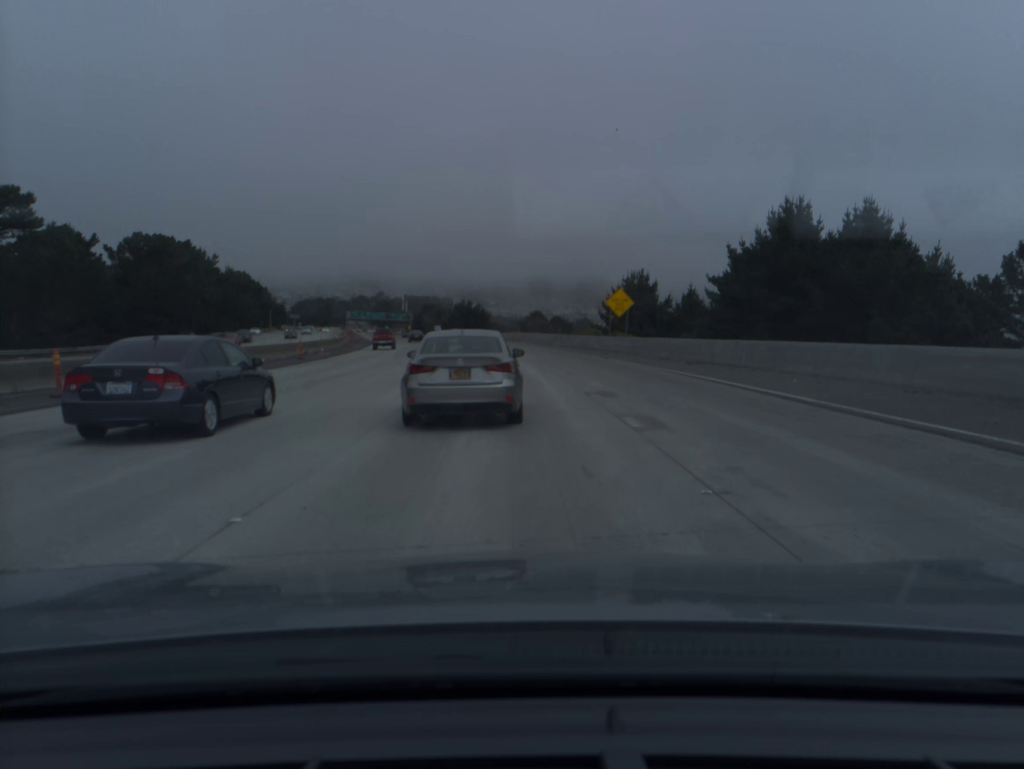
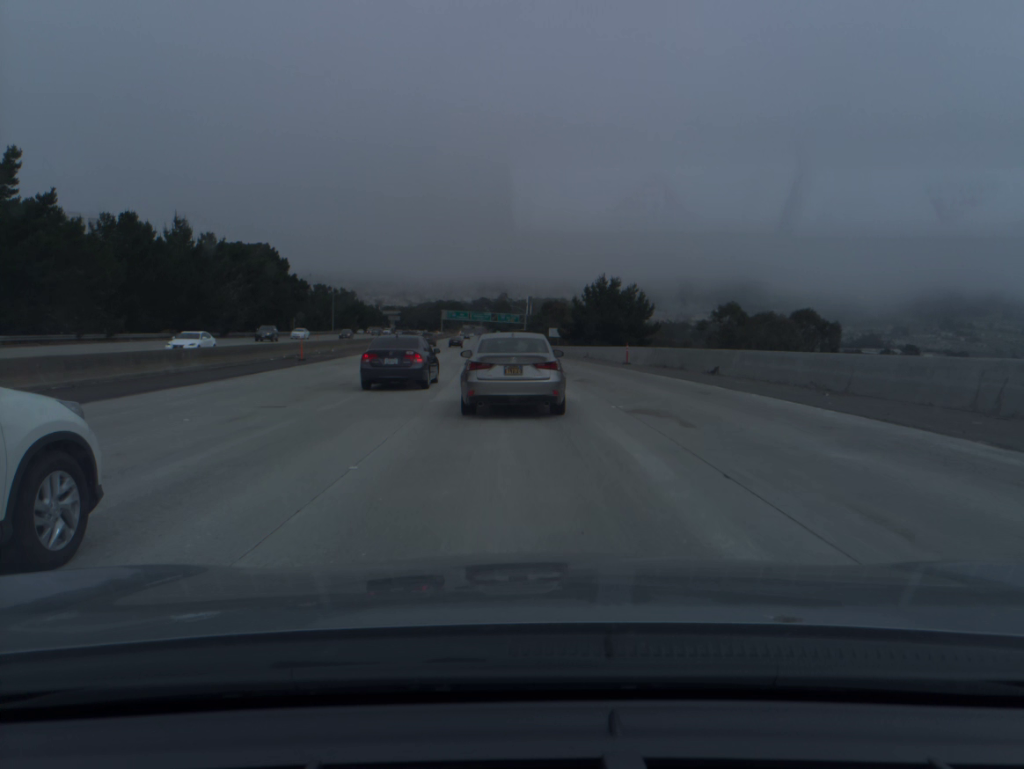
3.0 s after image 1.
(-7.5, +85.7) m; -9°
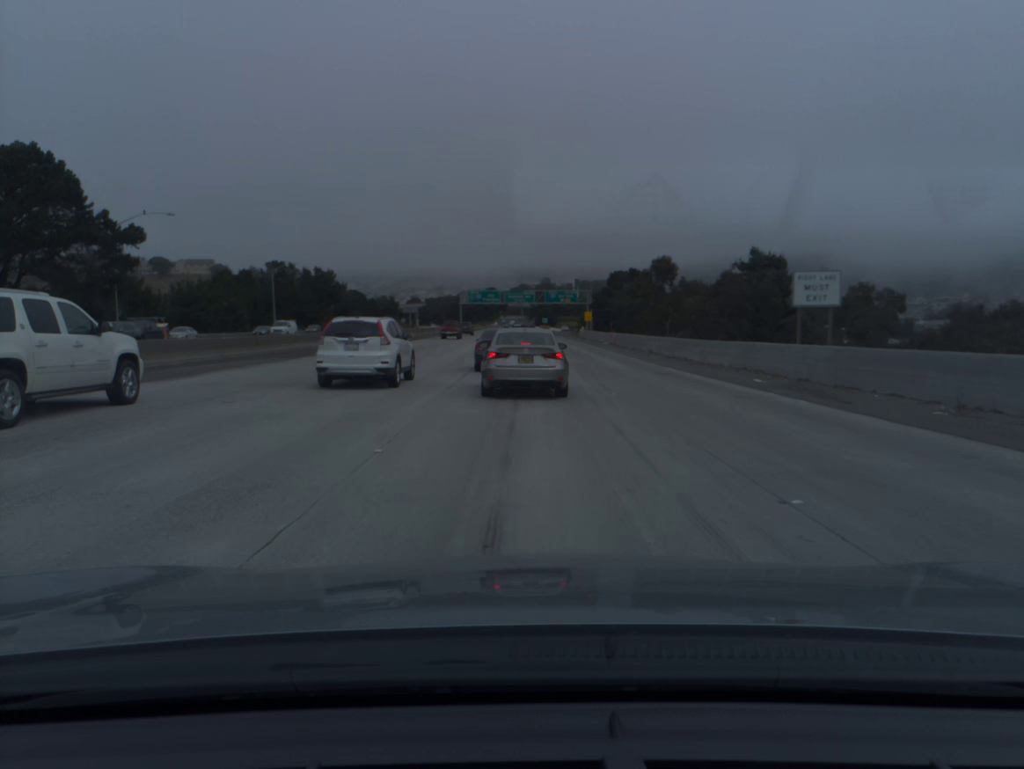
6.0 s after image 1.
(-4.2, +85.1) m; -3°
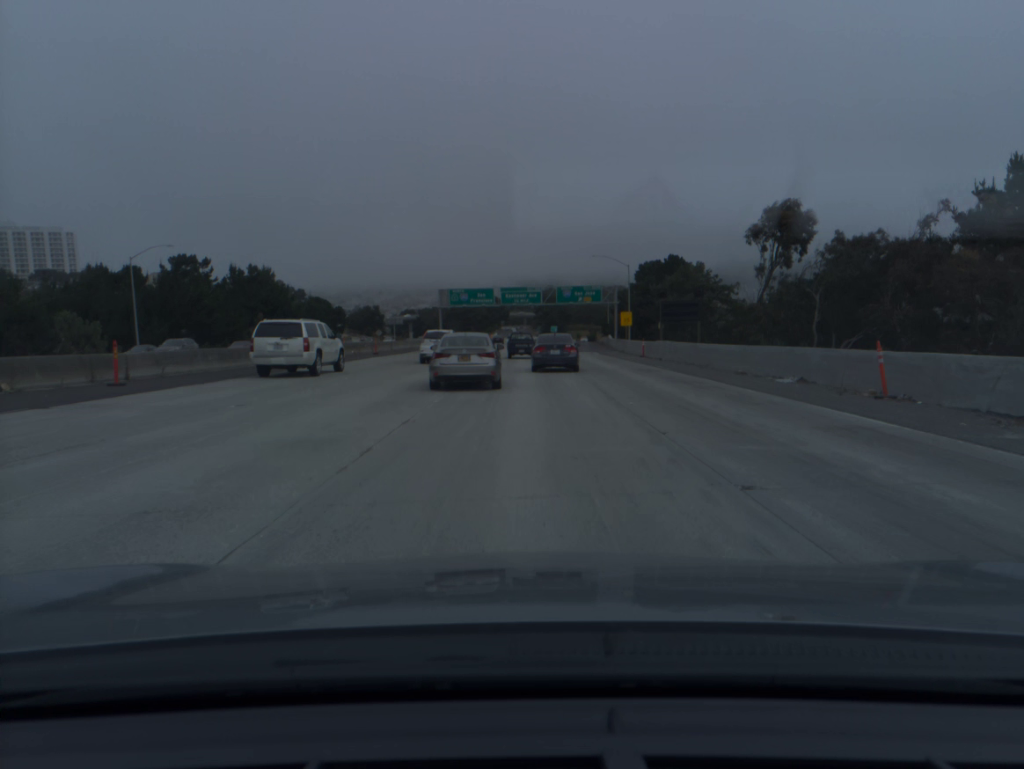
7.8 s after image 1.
(0.0, +47.7) m; 0°
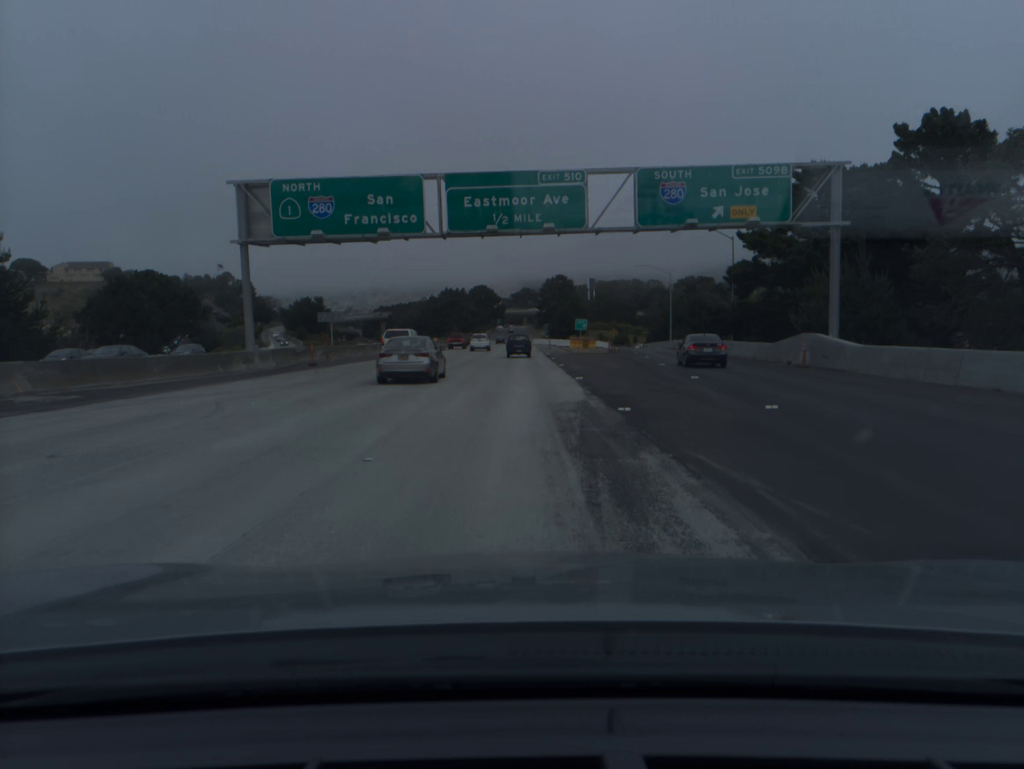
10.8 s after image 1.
(0.0, +82.5) m; 0°
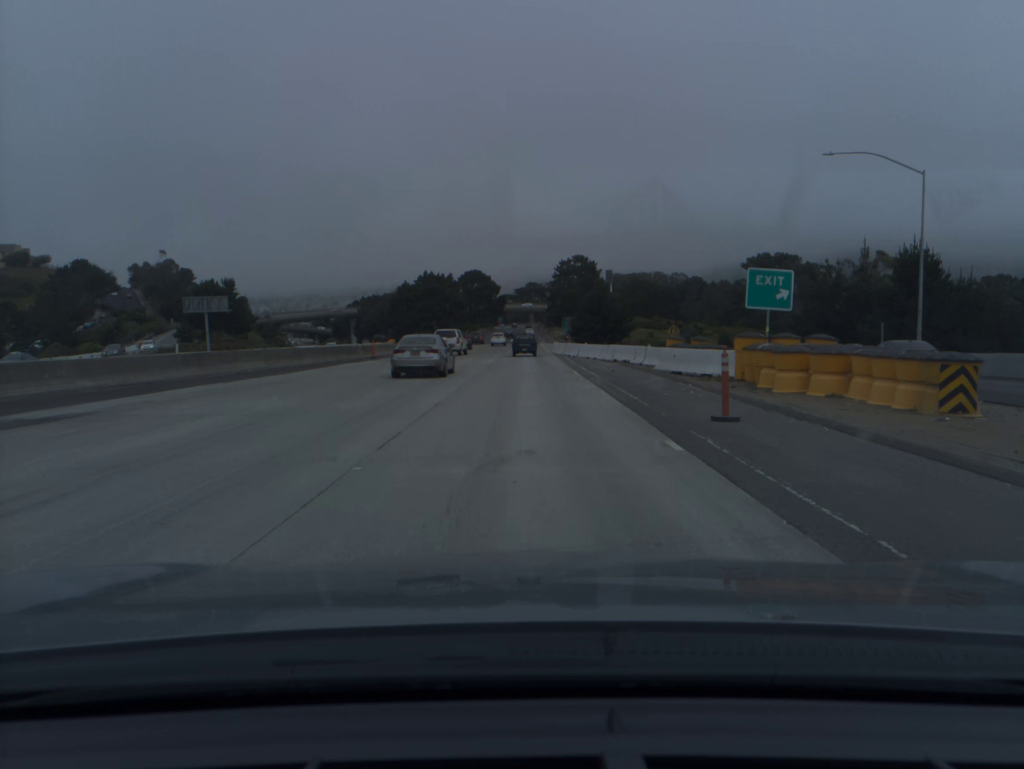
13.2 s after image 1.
(-0.4, +70.8) m; 0°
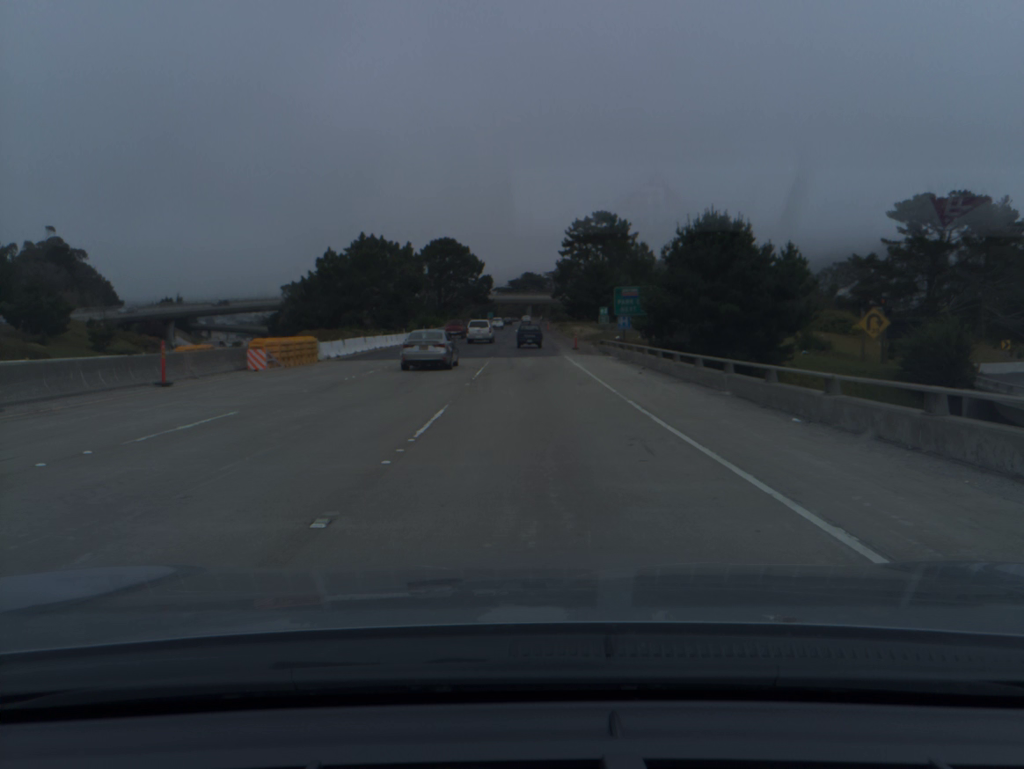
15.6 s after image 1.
(+0.2, +71.3) m; 0°
